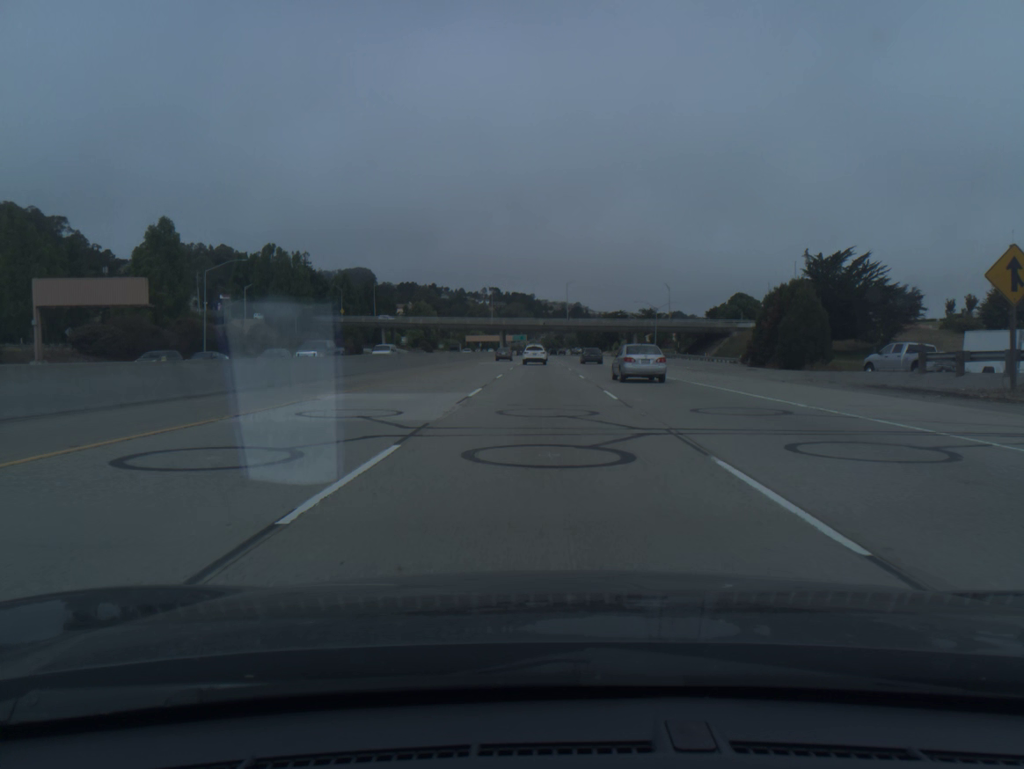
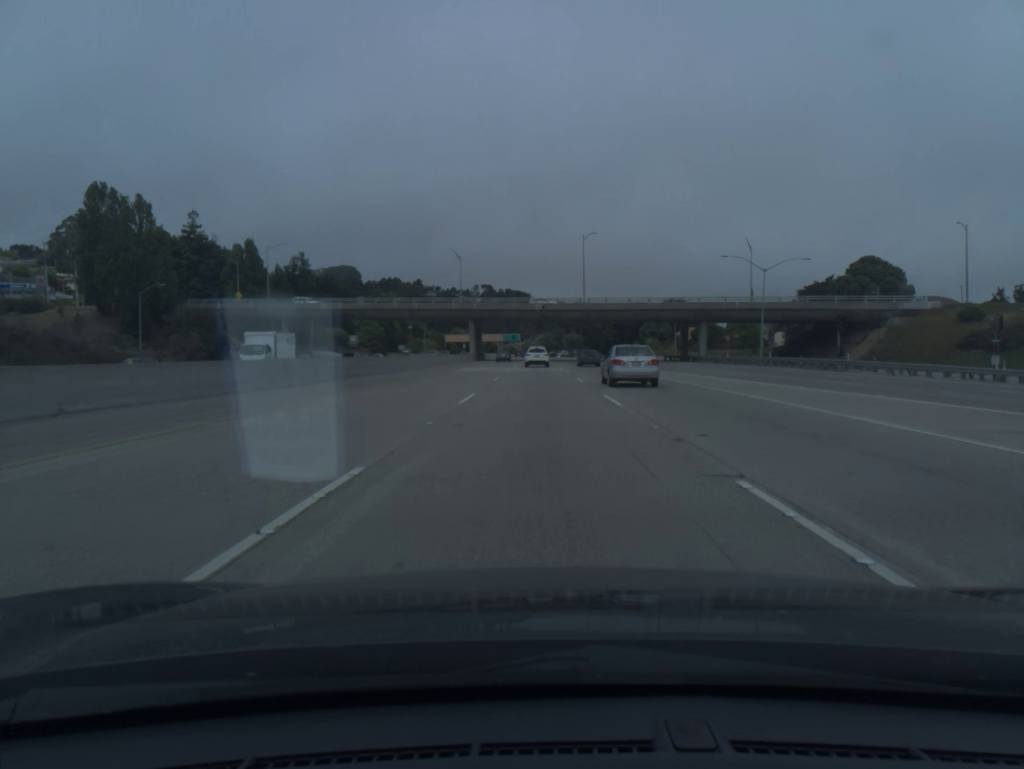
(+0.1, +74.6) m; 0°
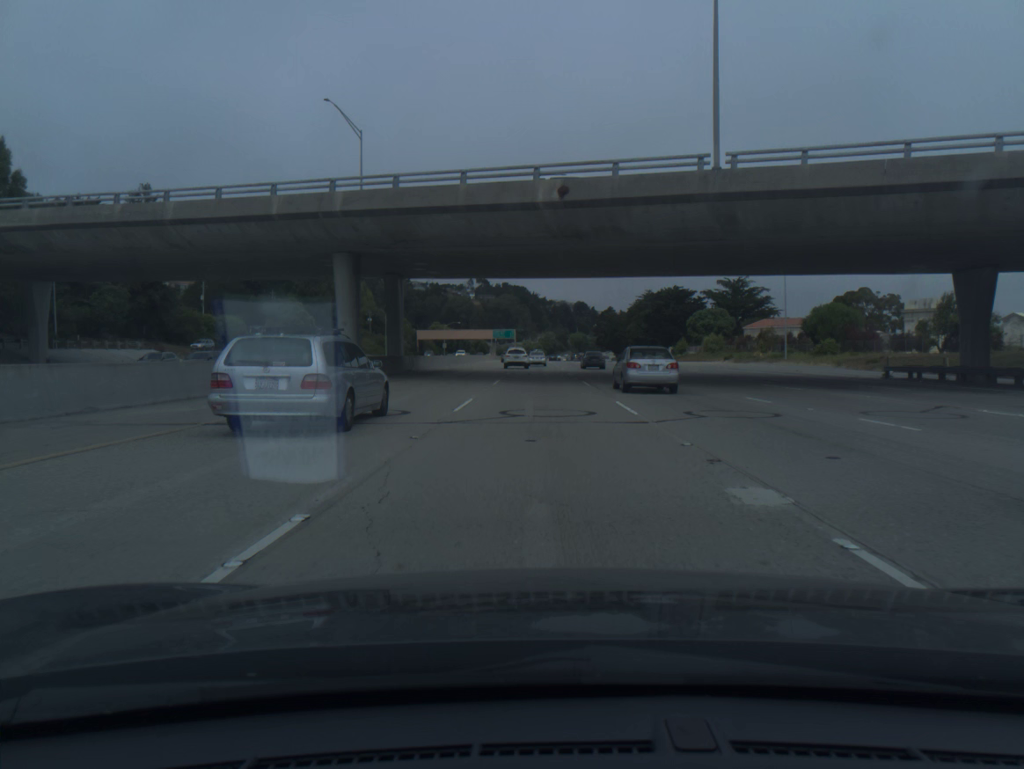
(-0.1, +73.7) m; 0°
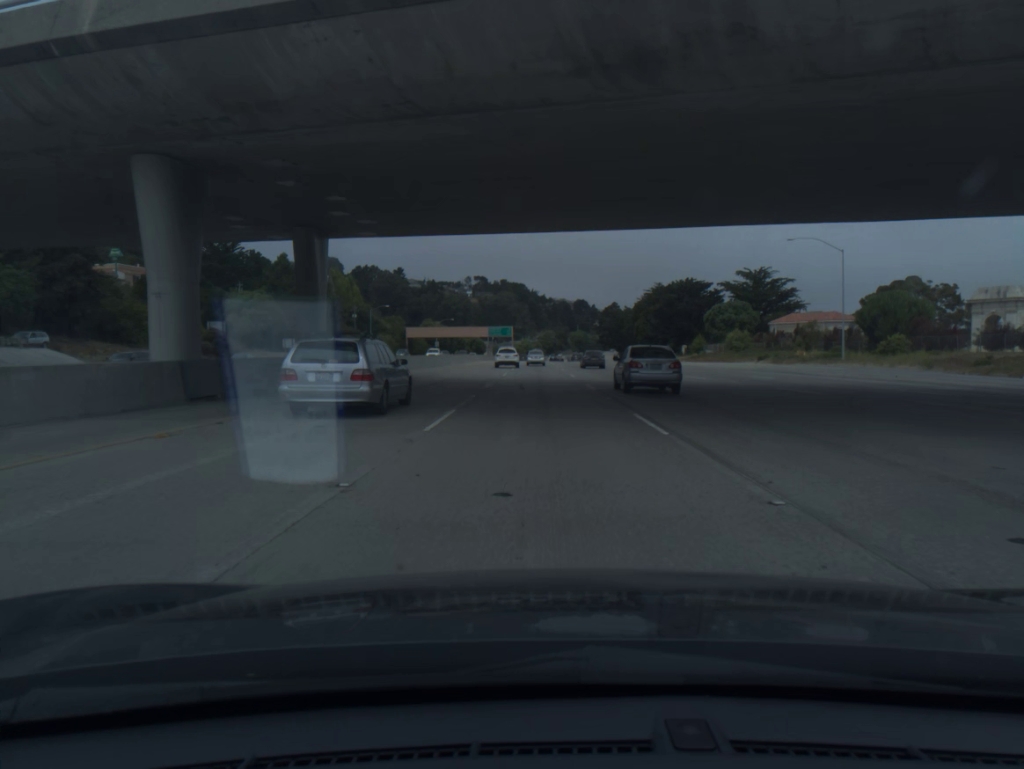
(0.0, +18.2) m; 0°
